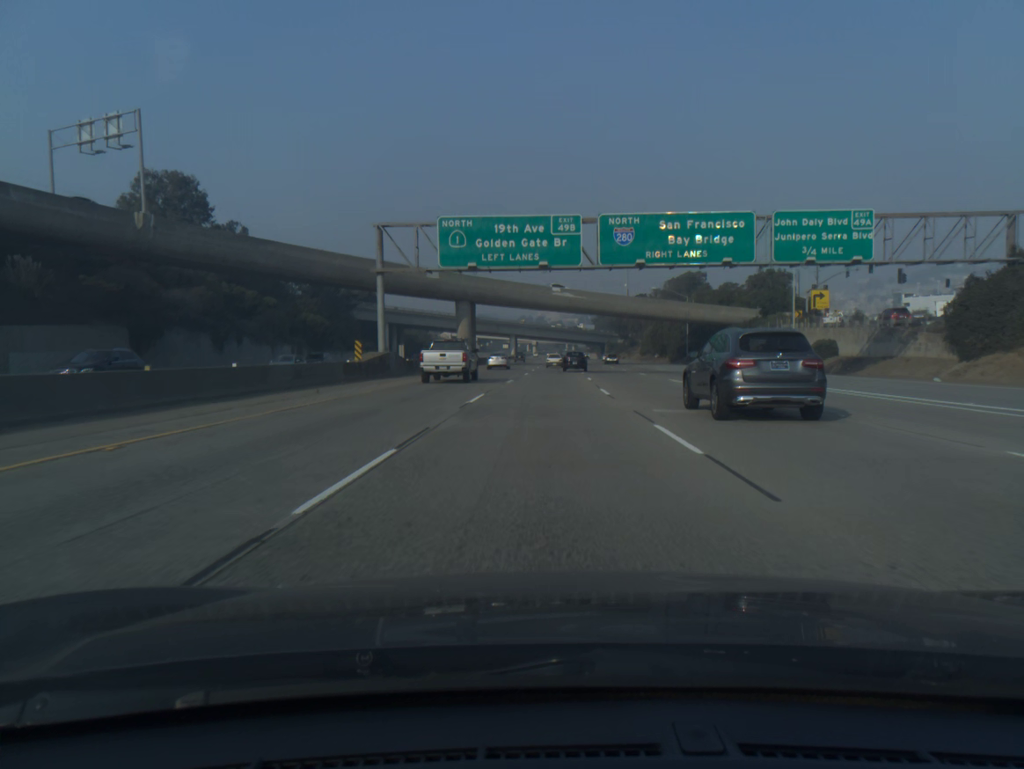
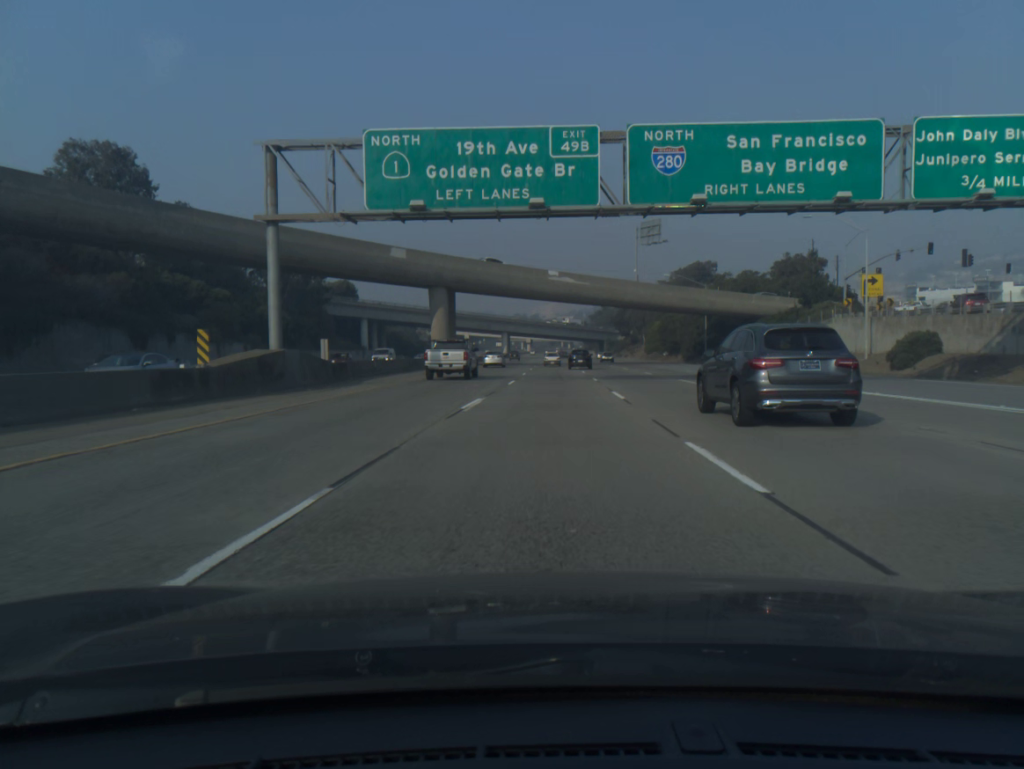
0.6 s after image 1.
(+0.1, +16.9) m; 0°
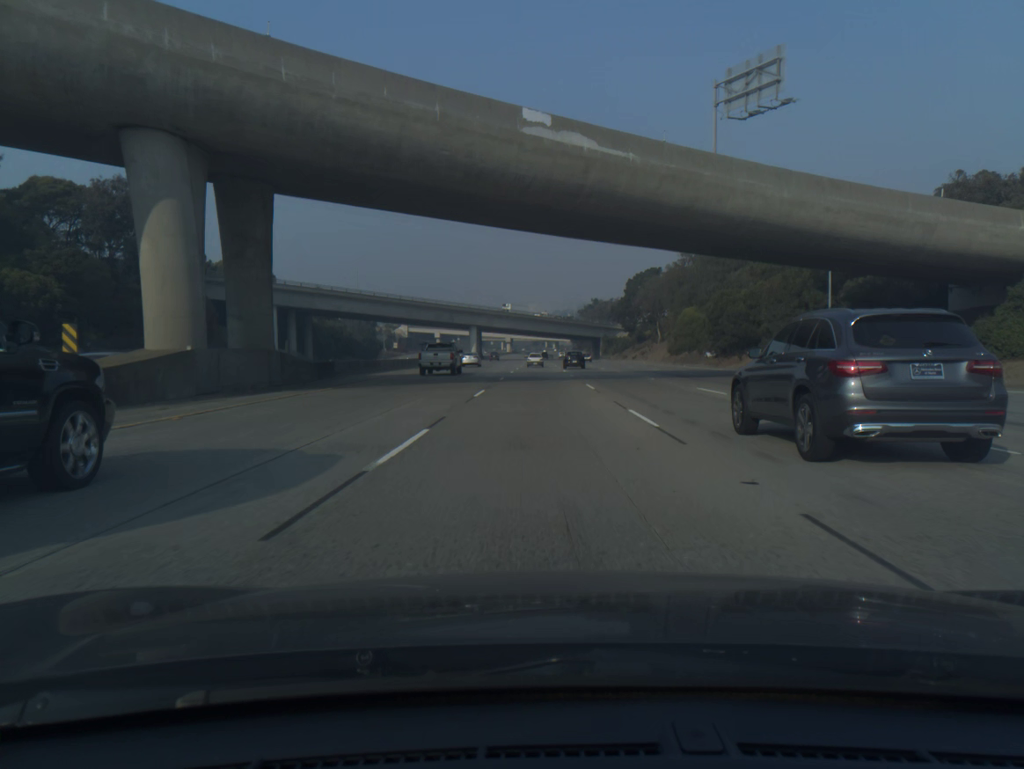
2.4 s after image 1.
(+0.7, +51.1) m; +1°
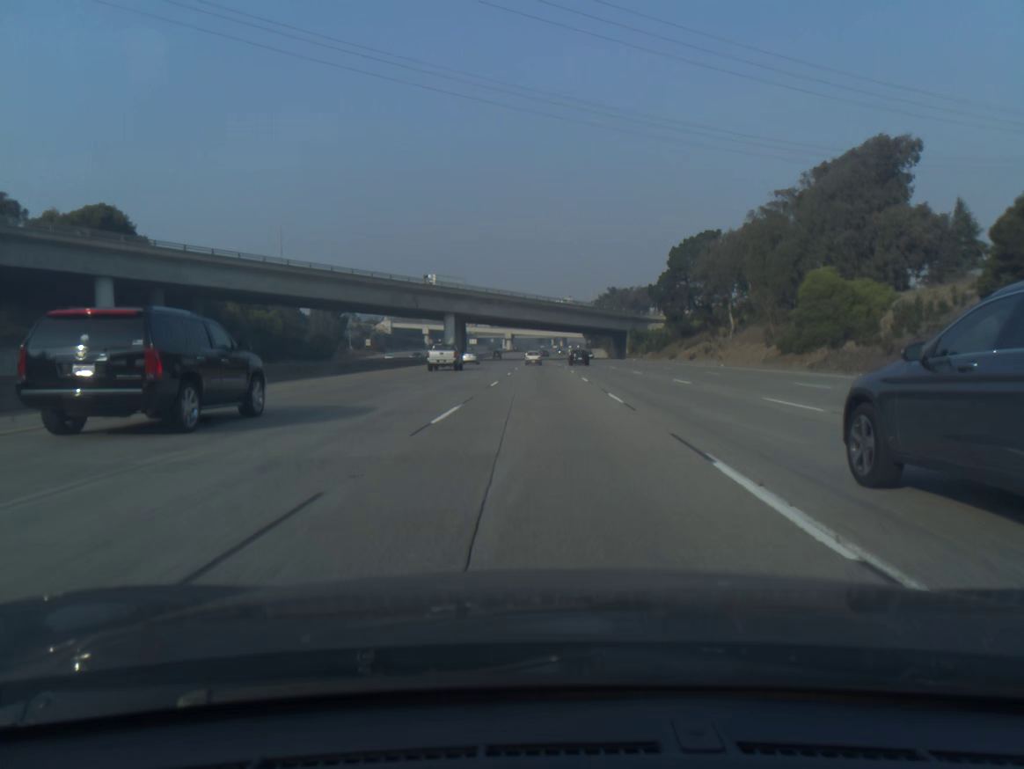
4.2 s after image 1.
(-0.2, +51.6) m; 0°
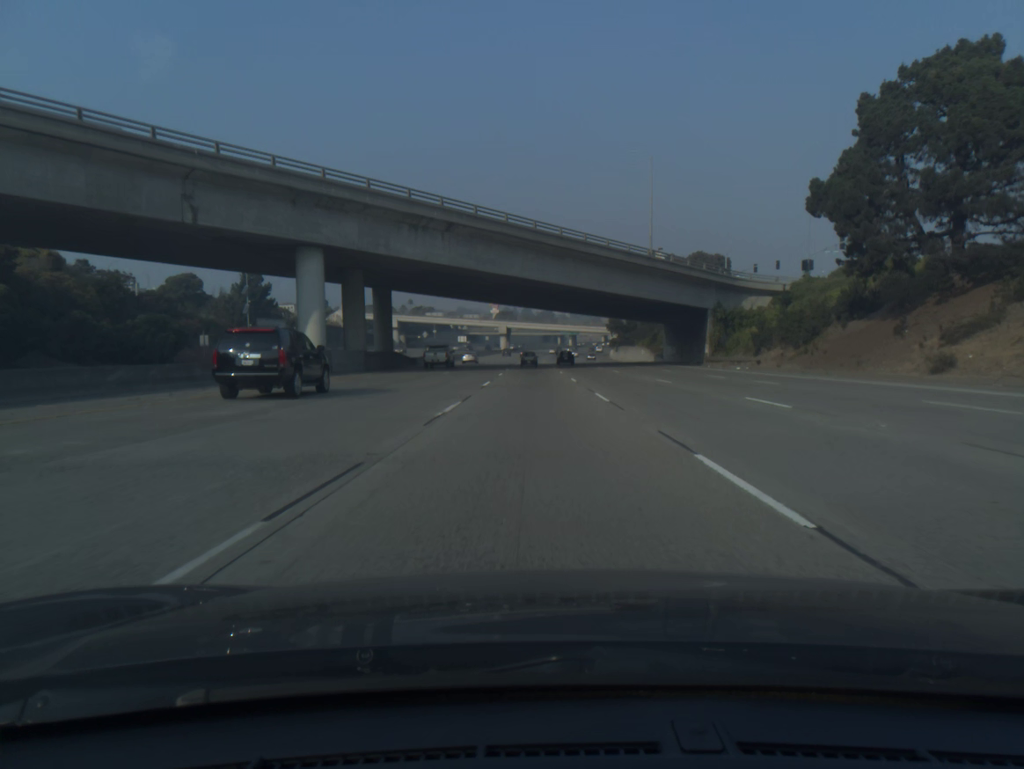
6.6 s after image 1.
(-0.1, +69.6) m; 0°
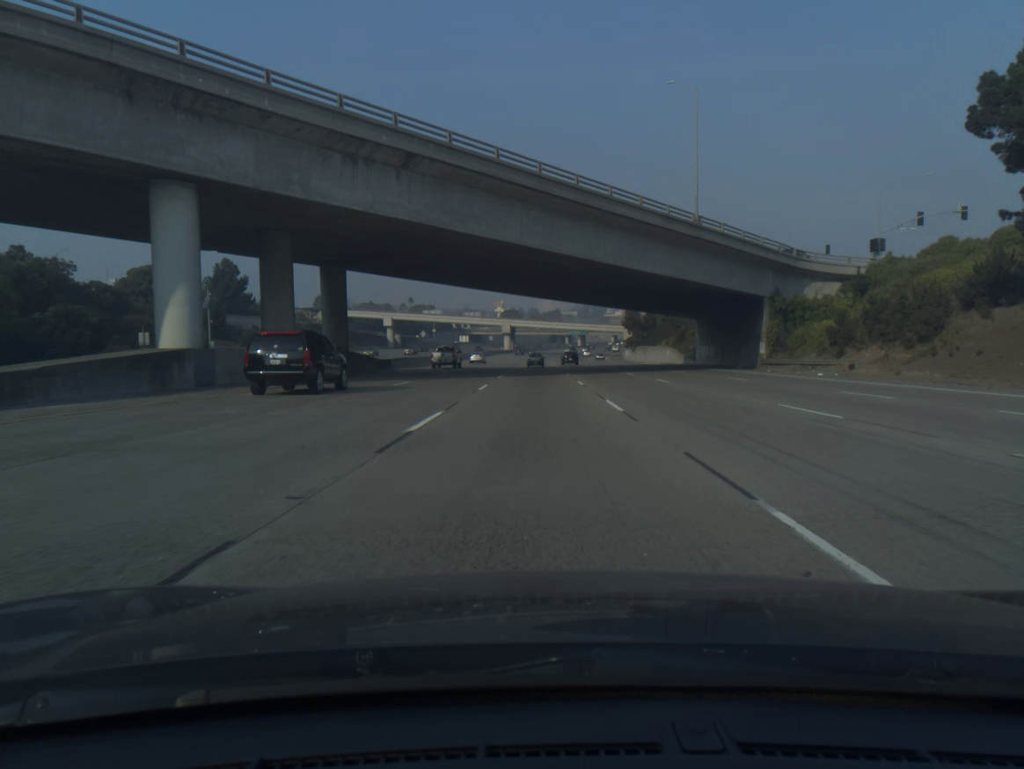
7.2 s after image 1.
(-0.1, +17.5) m; 0°
